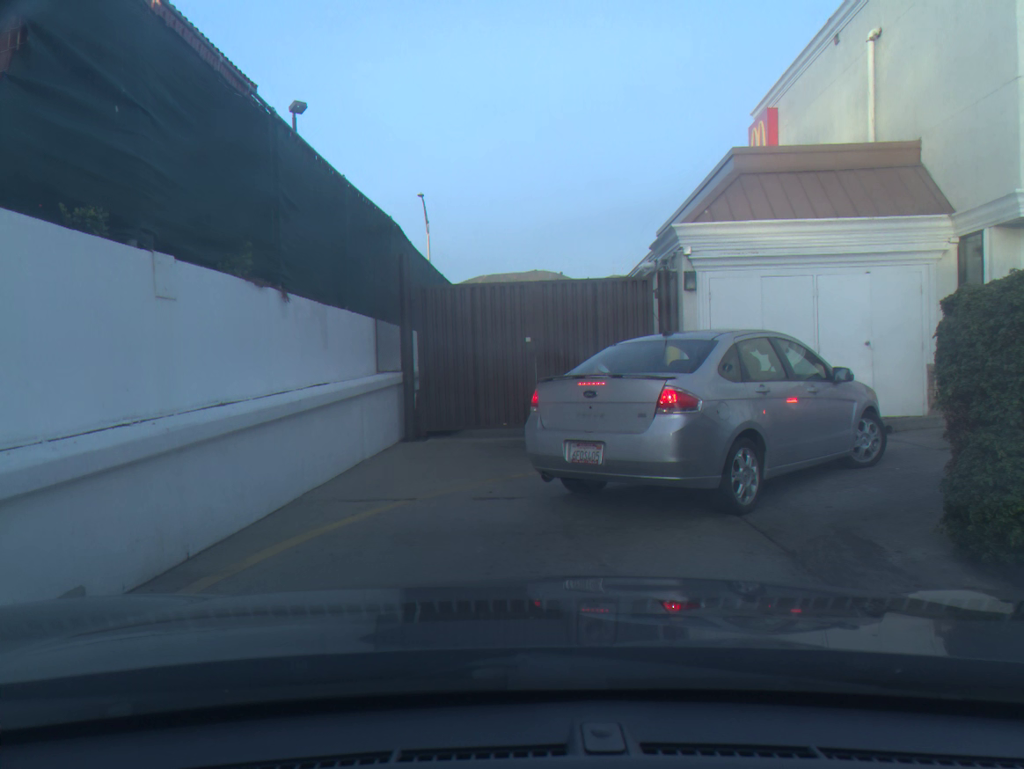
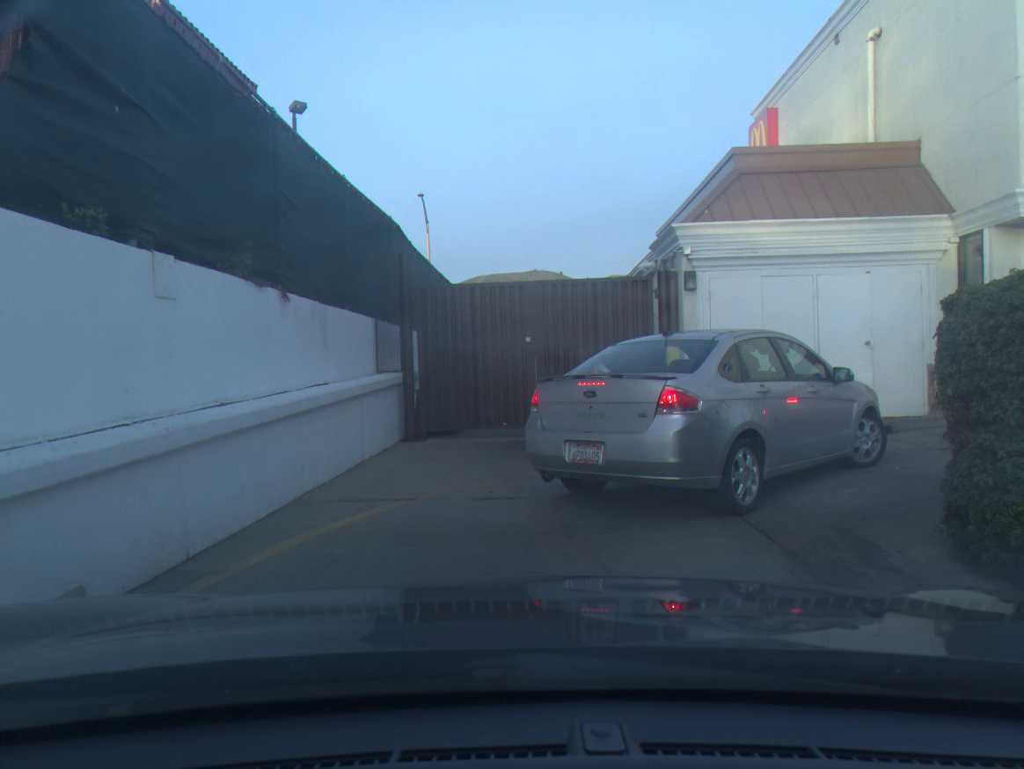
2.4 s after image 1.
(0.0, 0.0) m; 0°
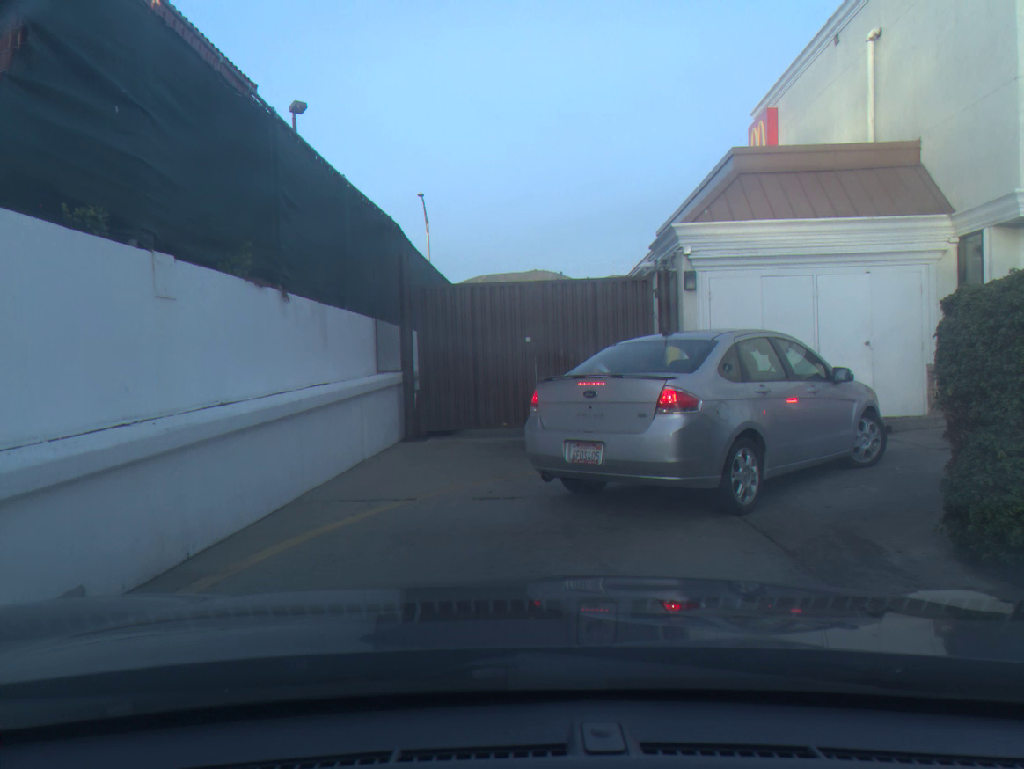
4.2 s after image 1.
(0.0, 0.0) m; 0°
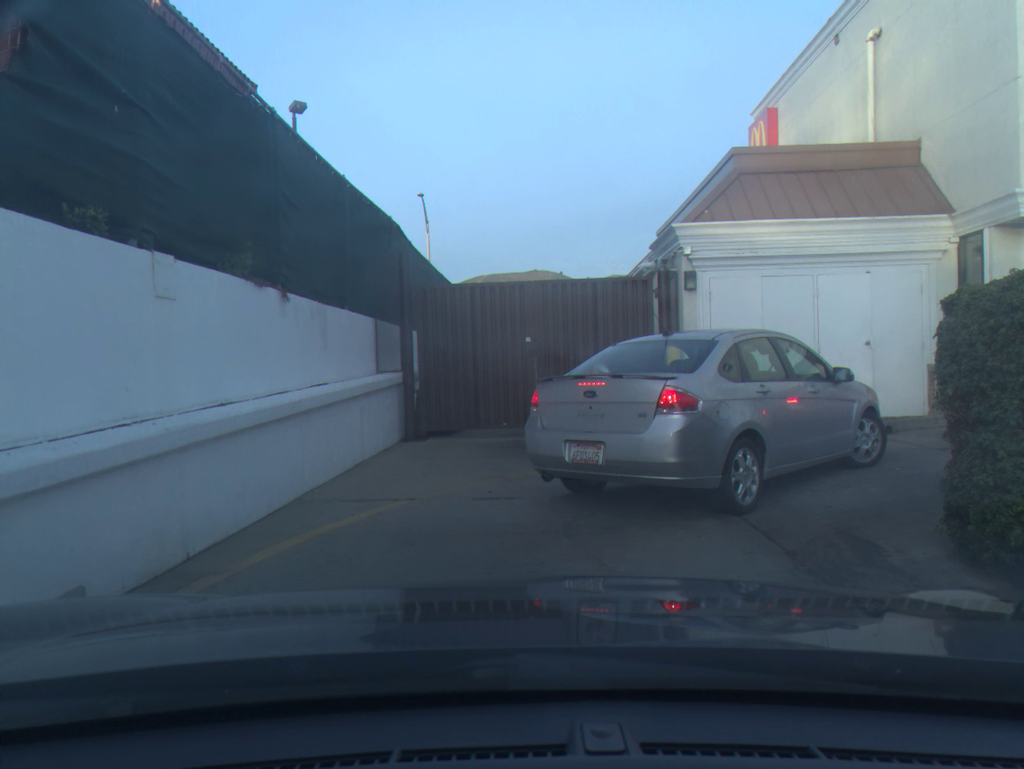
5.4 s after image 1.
(0.0, 0.0) m; 0°
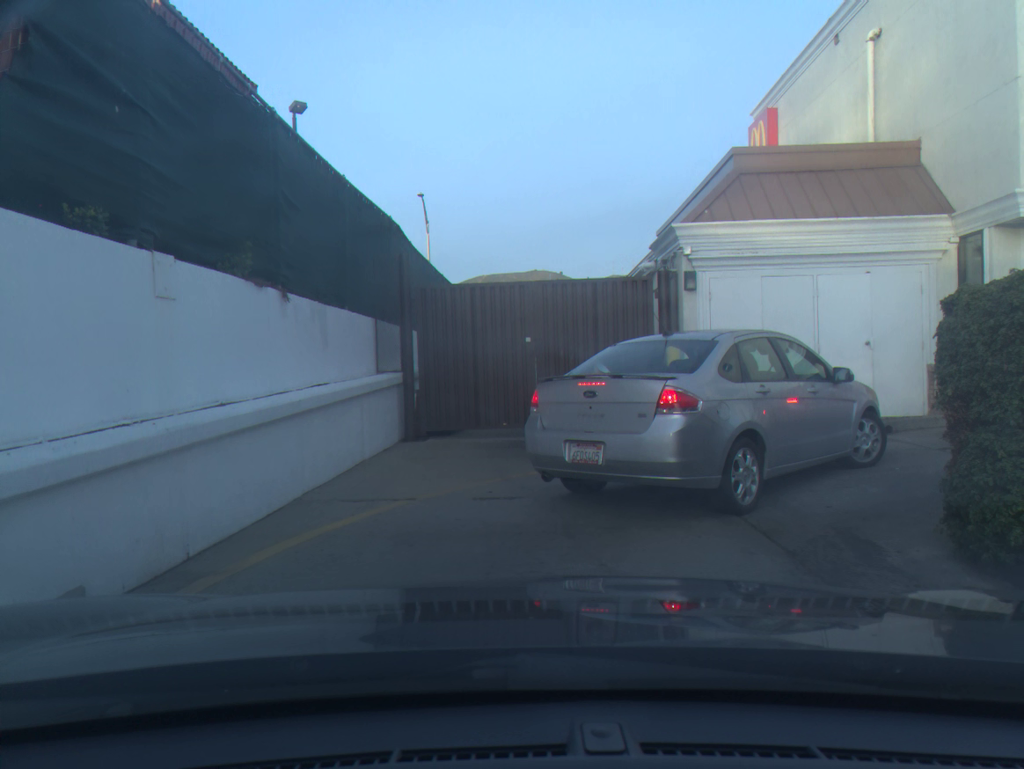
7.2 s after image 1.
(0.0, 0.0) m; 0°
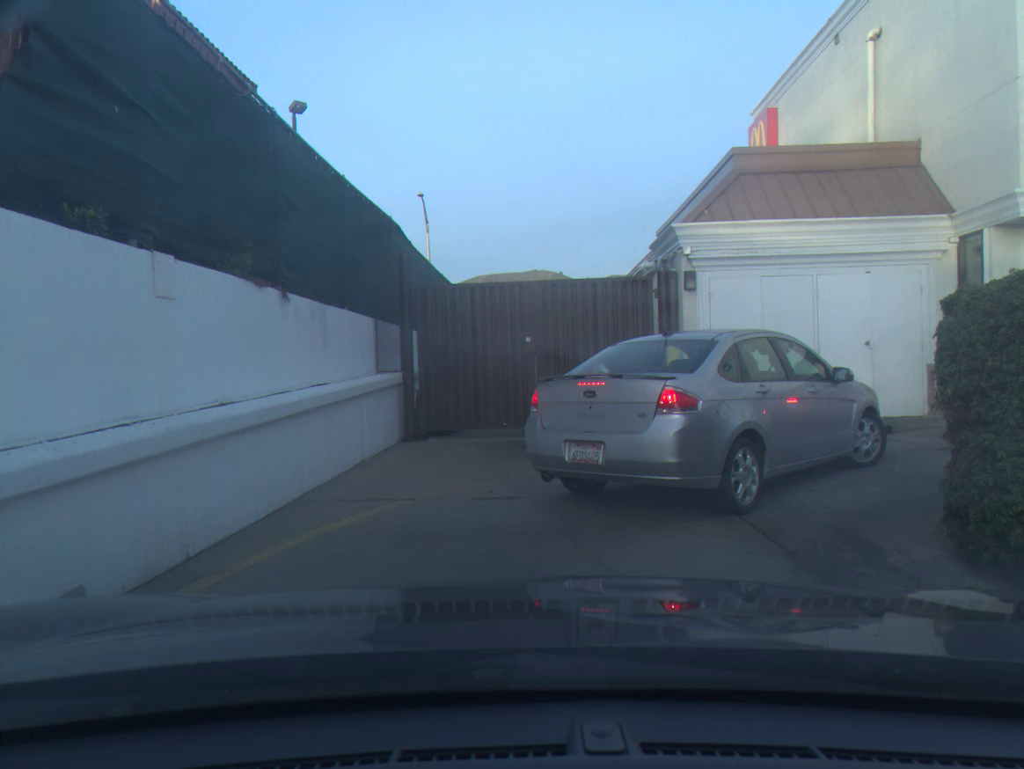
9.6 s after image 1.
(0.0, 0.0) m; 0°
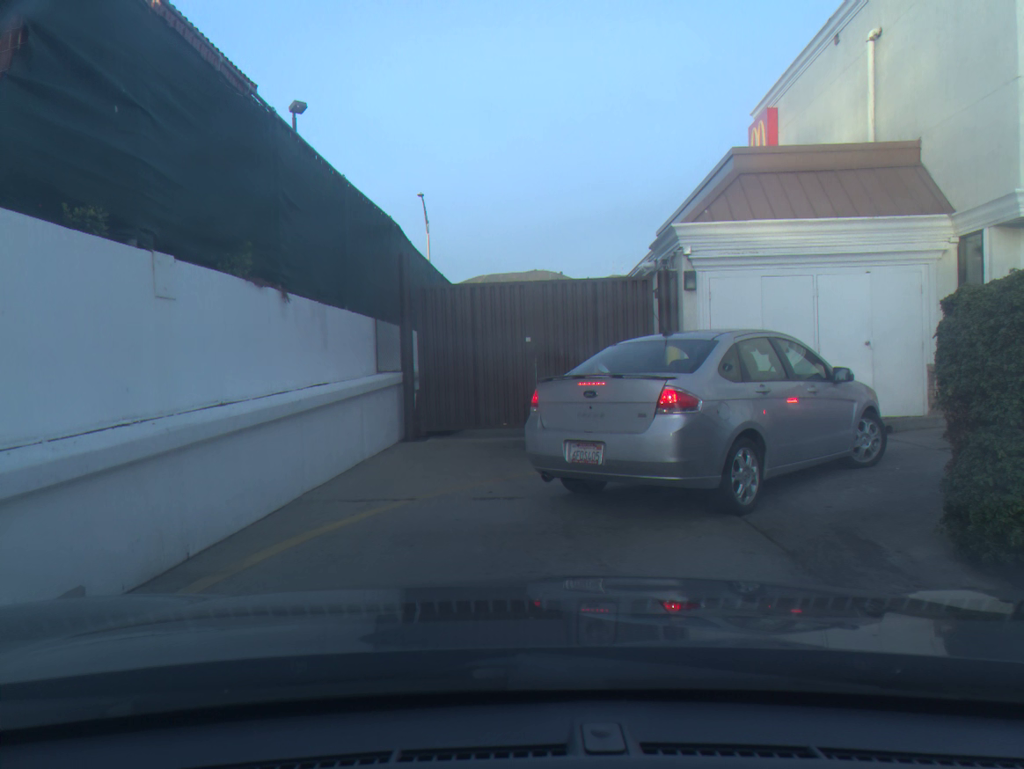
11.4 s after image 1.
(0.0, 0.0) m; 0°
